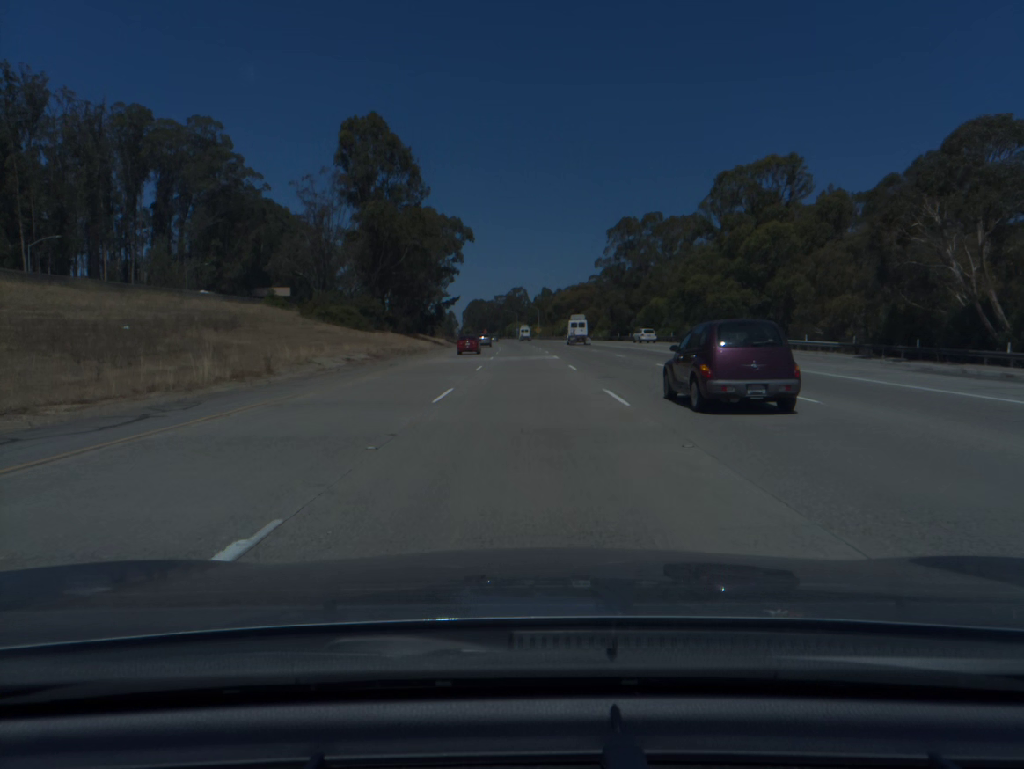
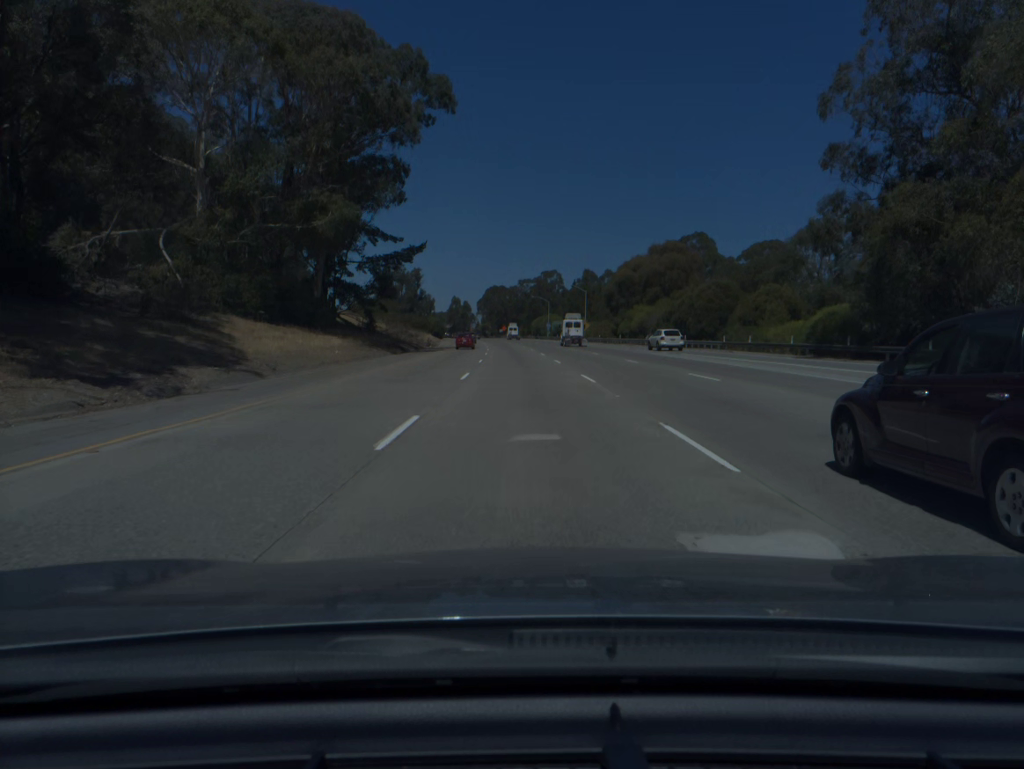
(-1.1, +94.7) m; -2°
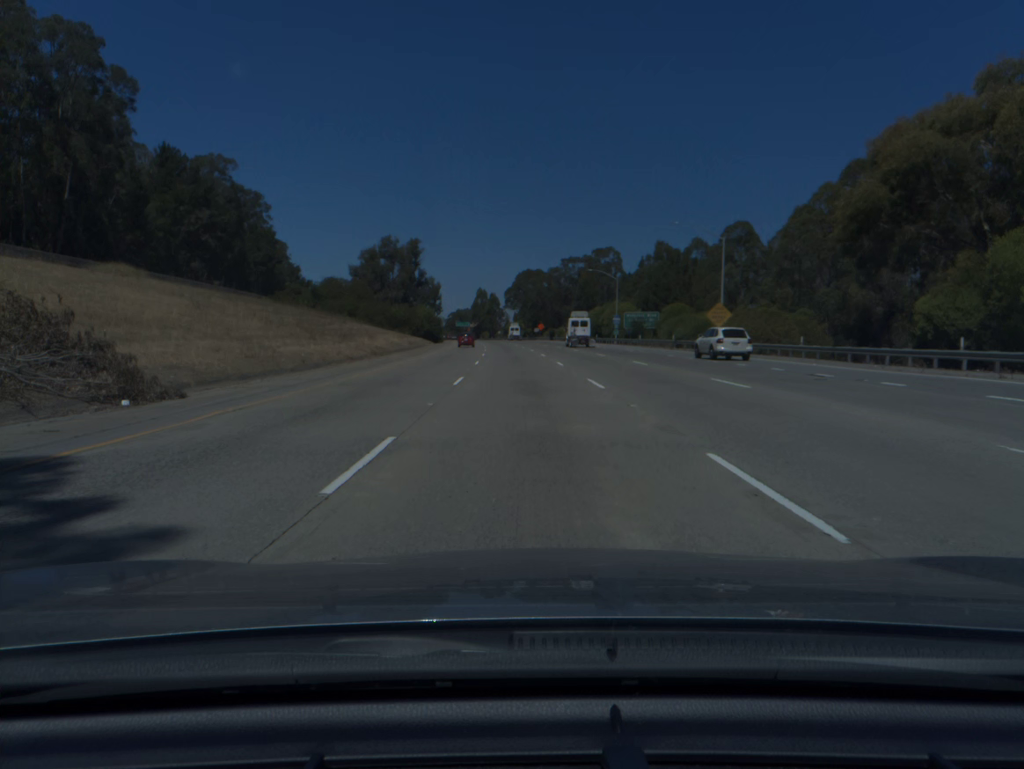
(-1.7, +75.7) m; -3°
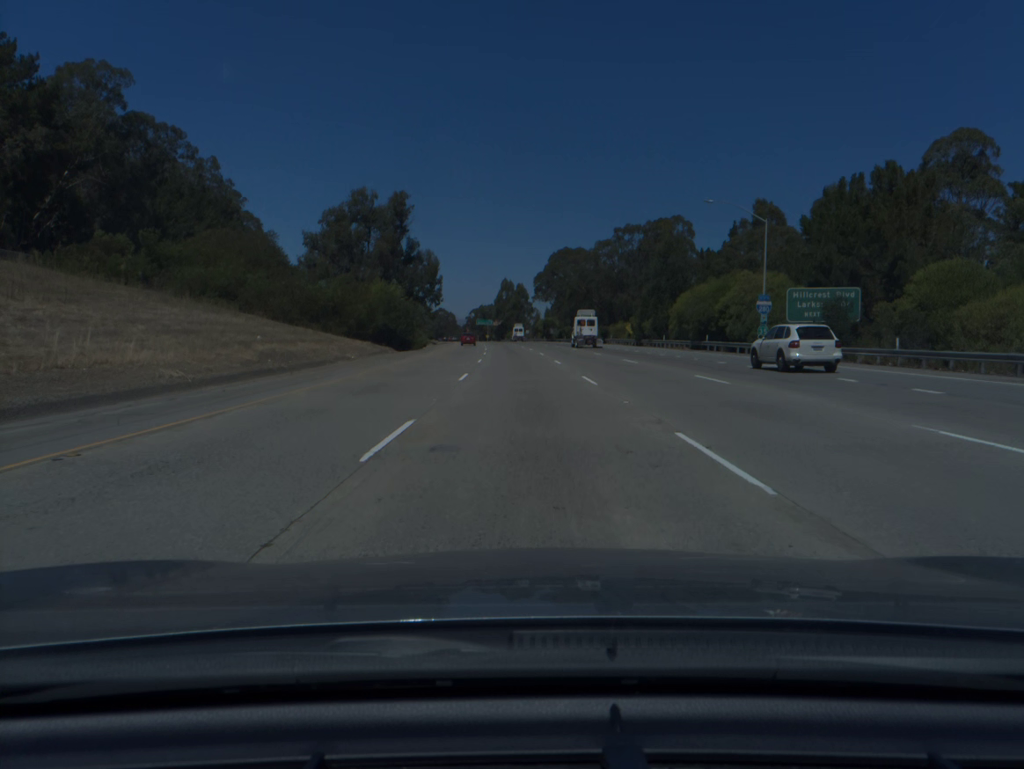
(-1.1, +56.6) m; -2°
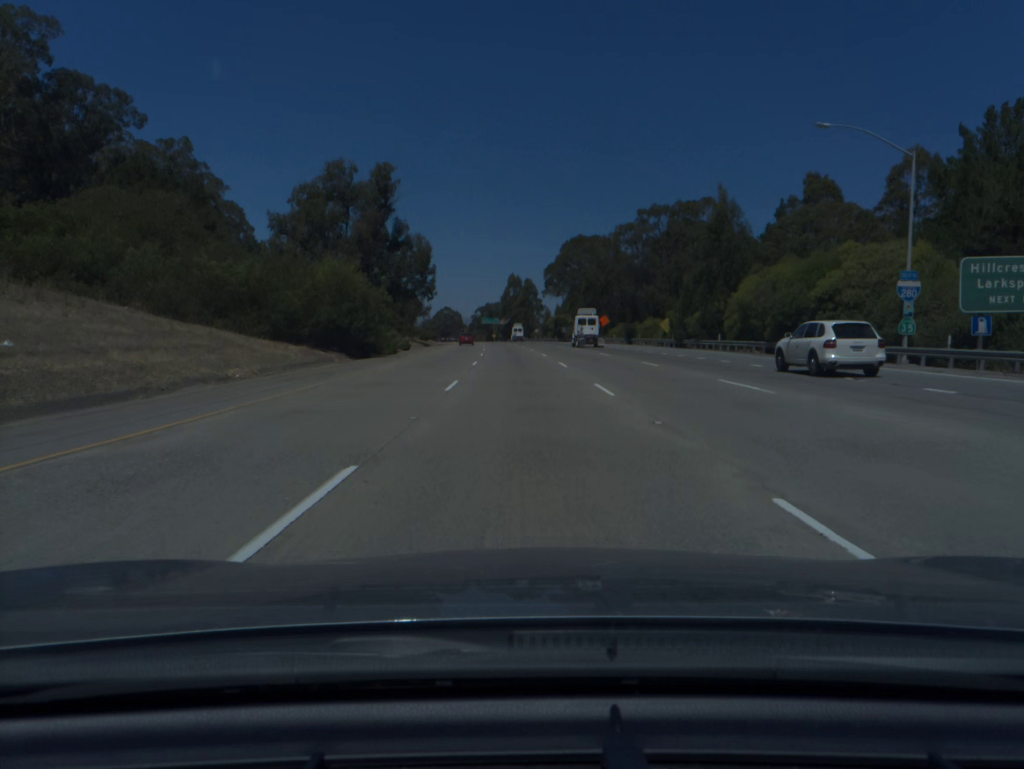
(-0.1, +18.9) m; -1°
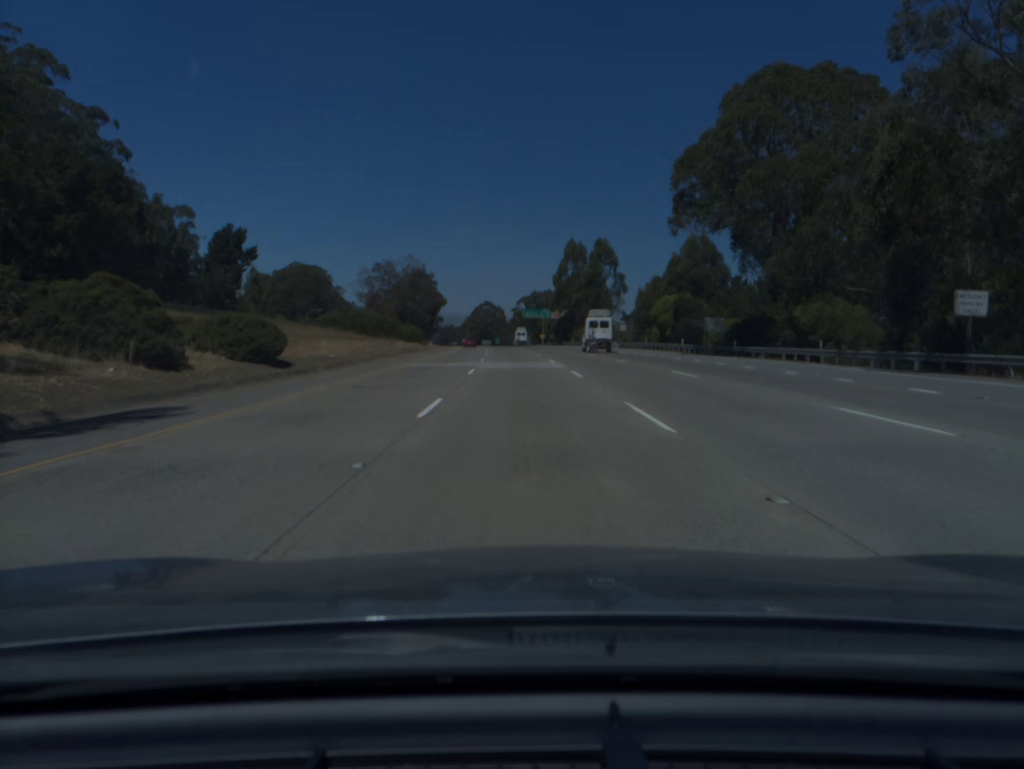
(-3.2, +93.9) m; -4°
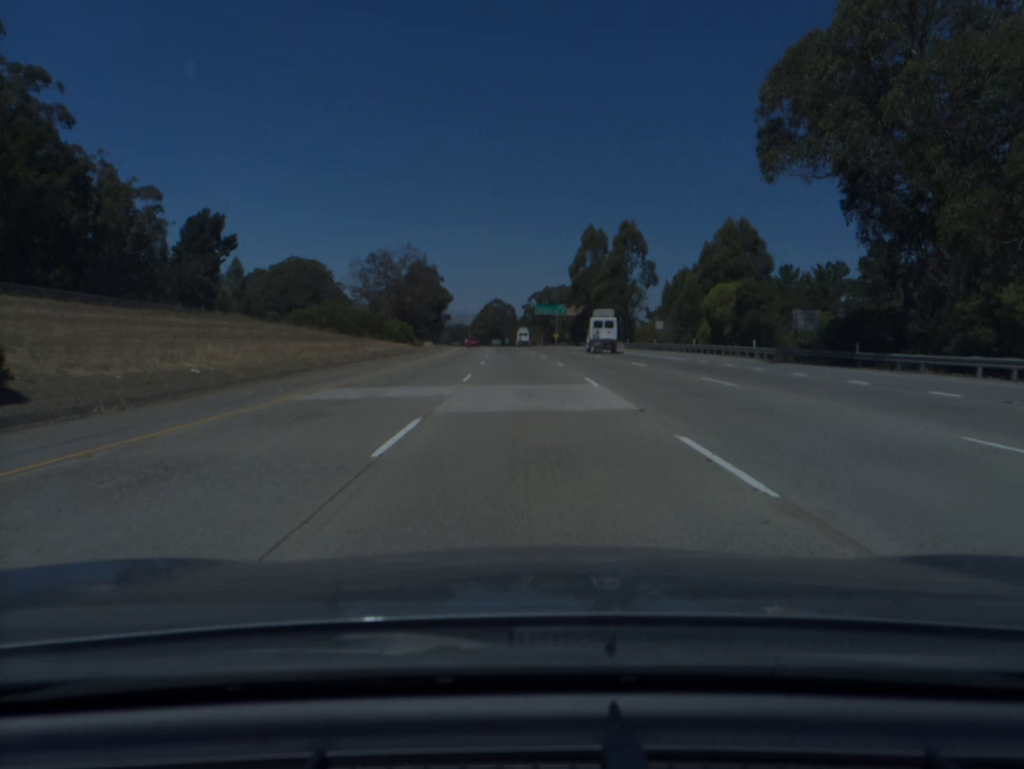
(-0.1, +18.8) m; -1°
